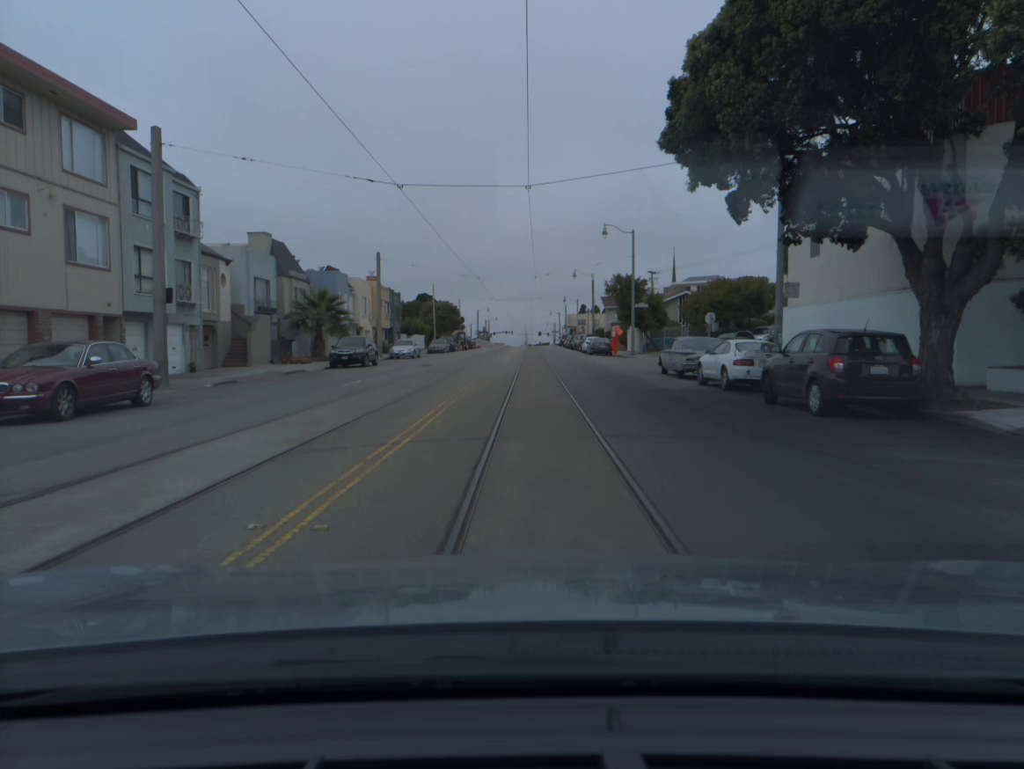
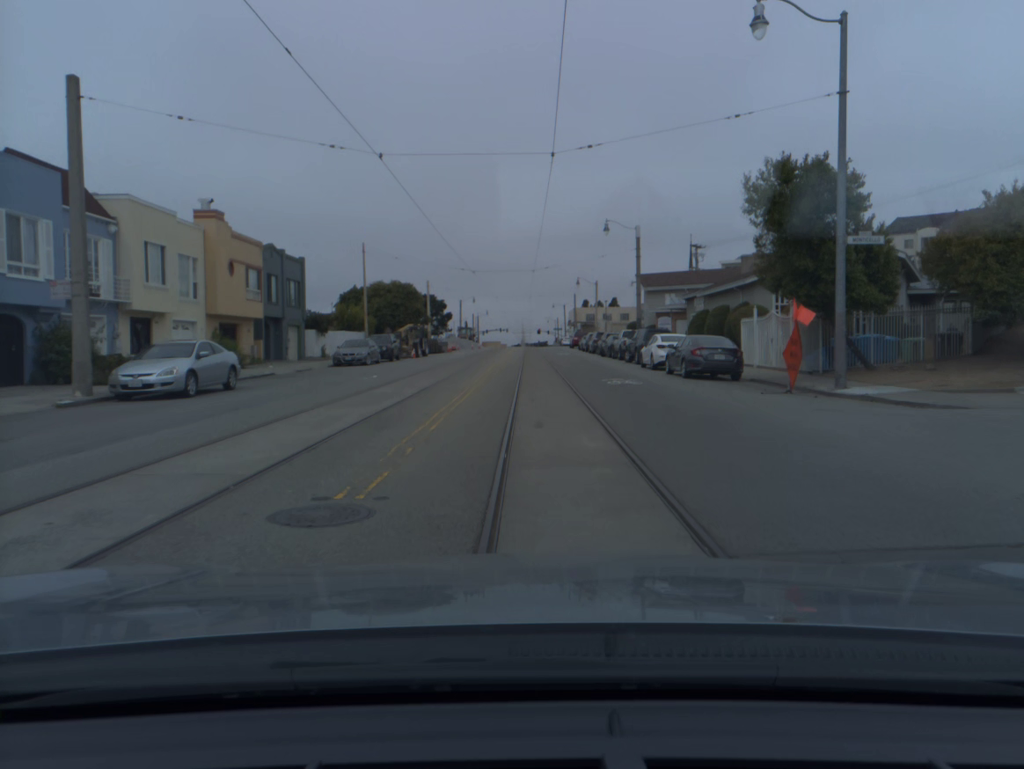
(+0.1, +38.1) m; 0°
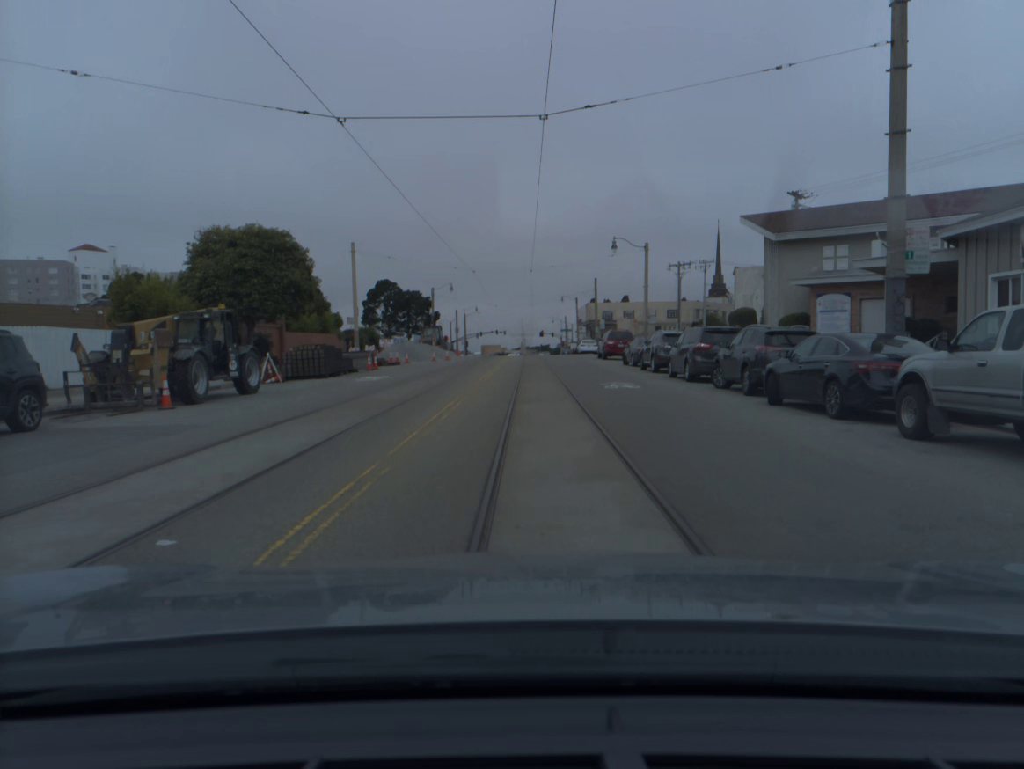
(+0.3, +37.0) m; 0°
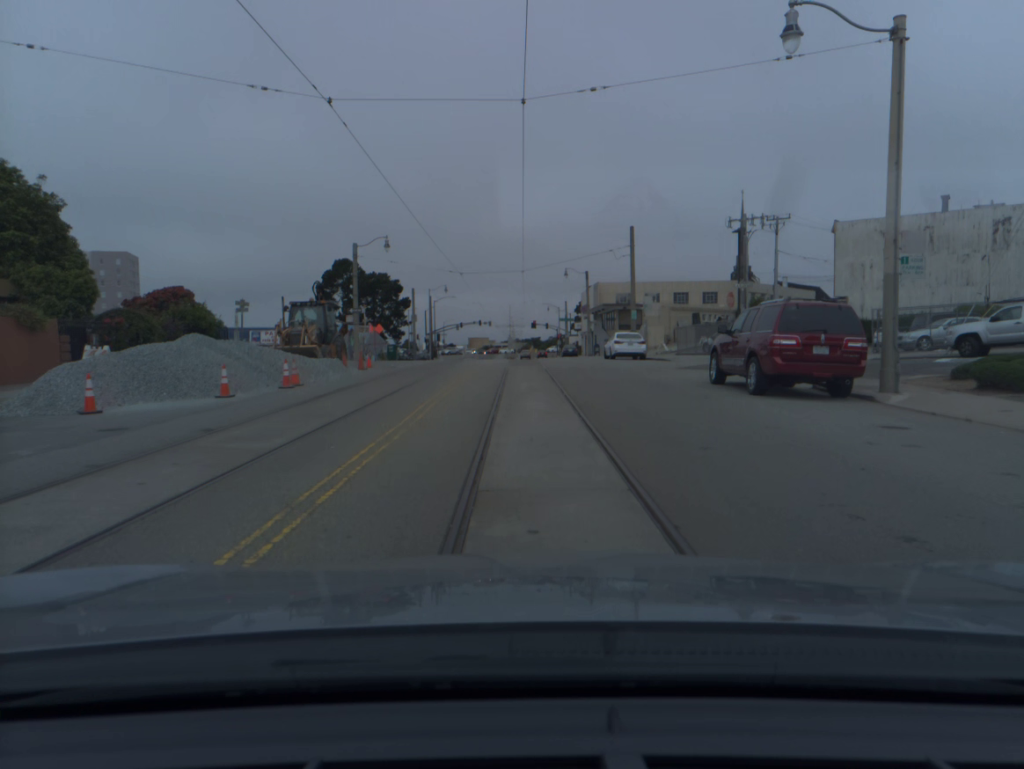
(+0.2, +35.5) m; 0°
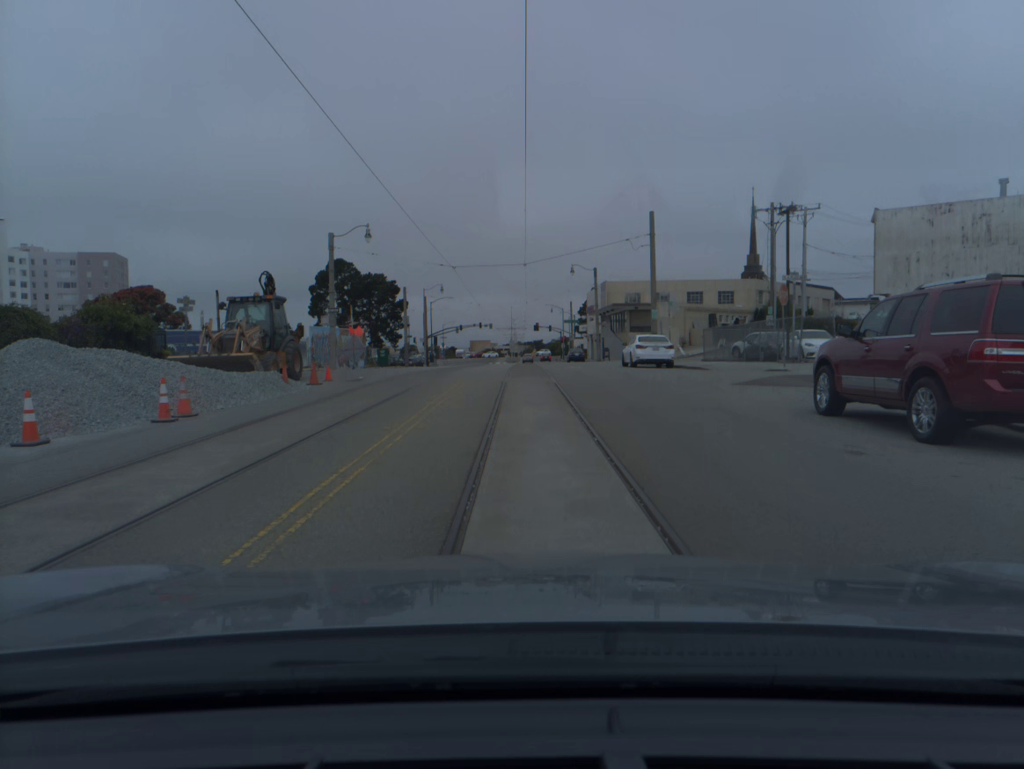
(0.0, +6.9) m; 0°
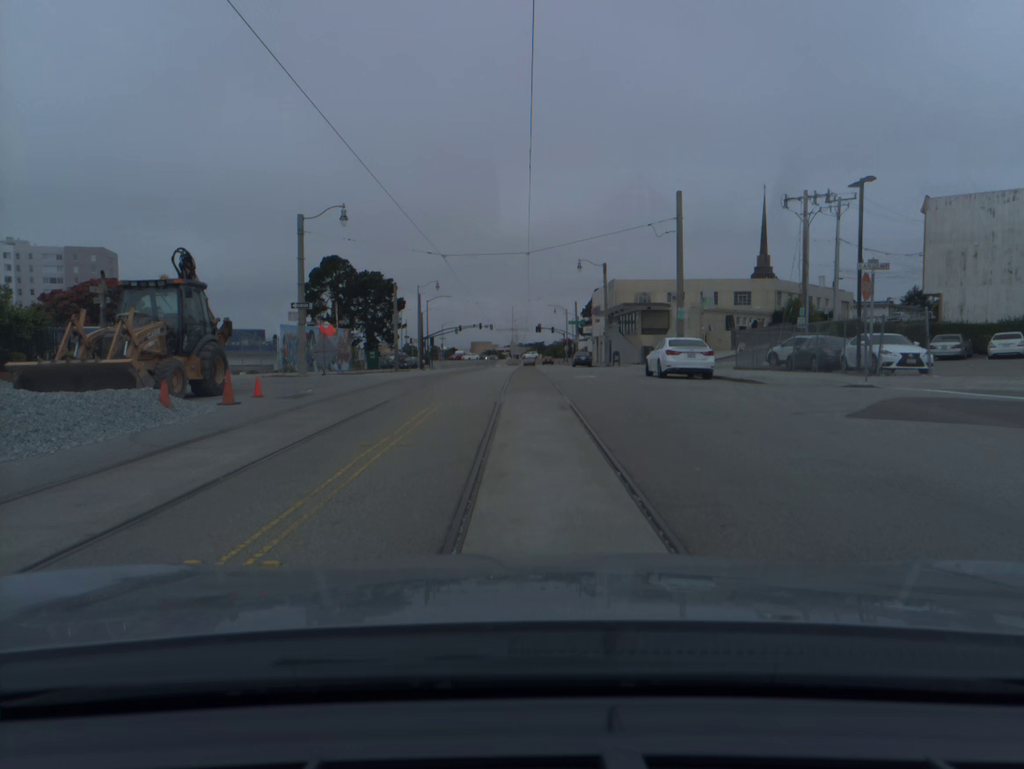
(0.0, +6.9) m; 0°
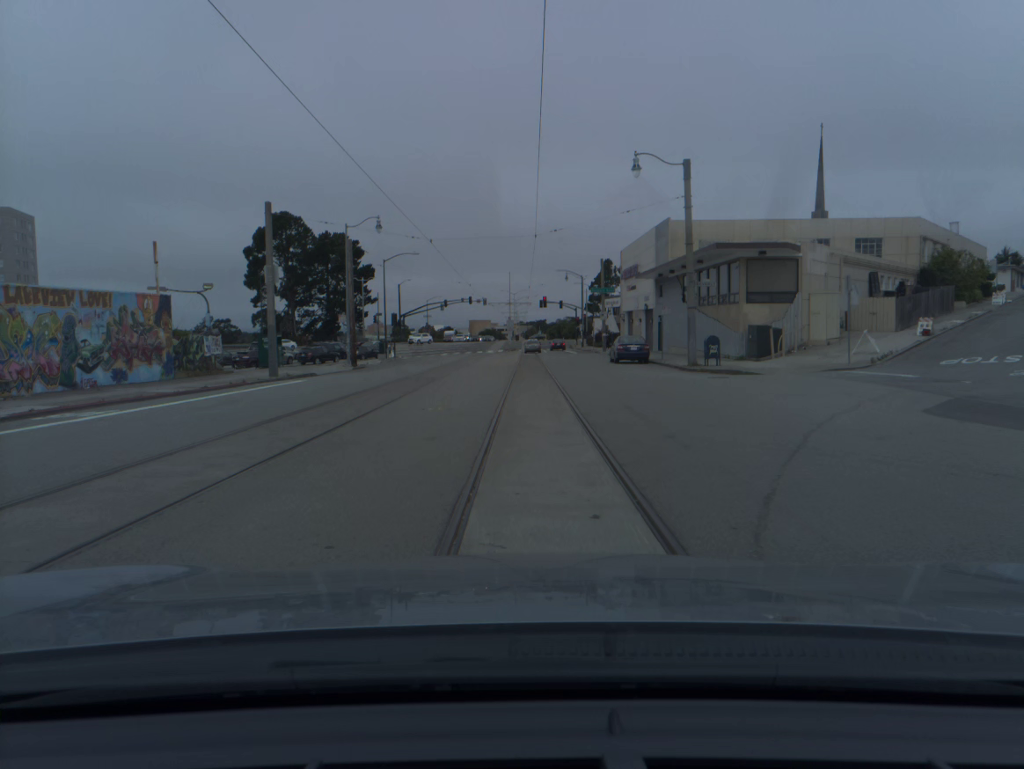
(0.0, +33.3) m; 0°
